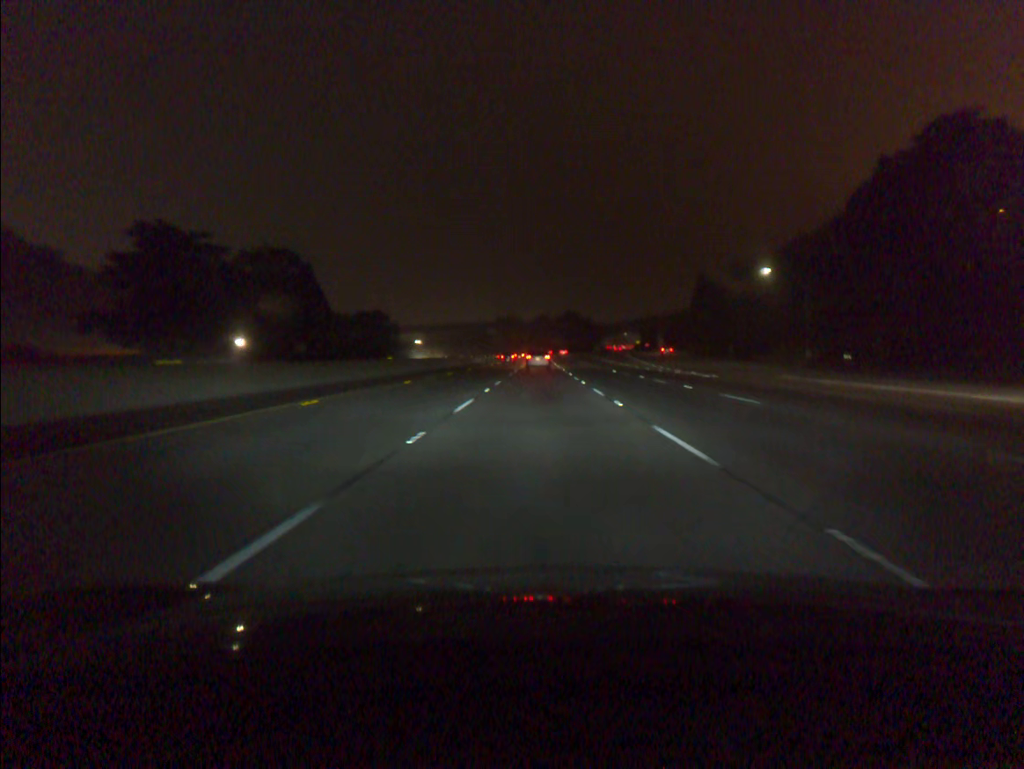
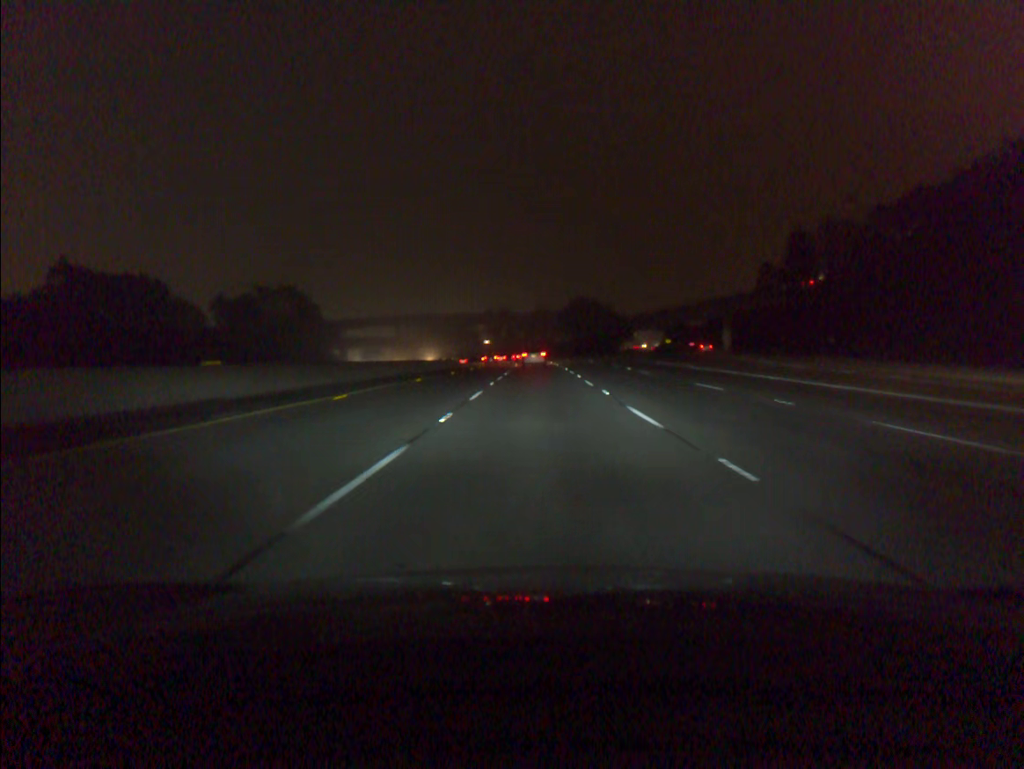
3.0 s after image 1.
(+0.1, +83.9) m; 0°
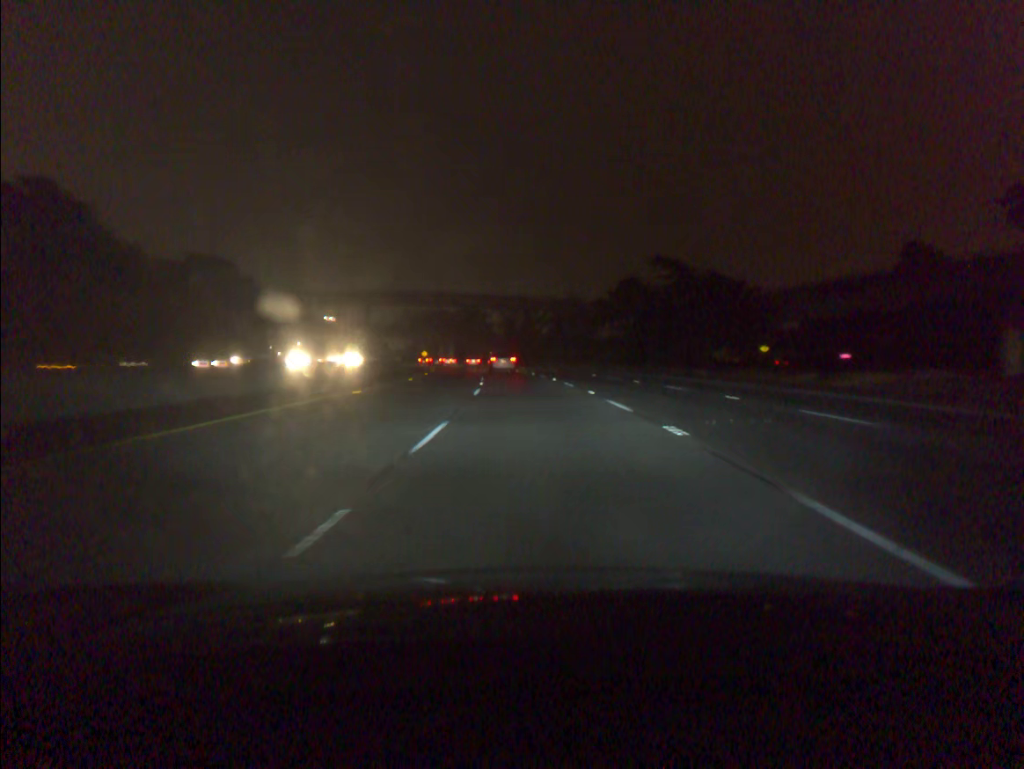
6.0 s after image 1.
(-0.8, +83.5) m; -2°
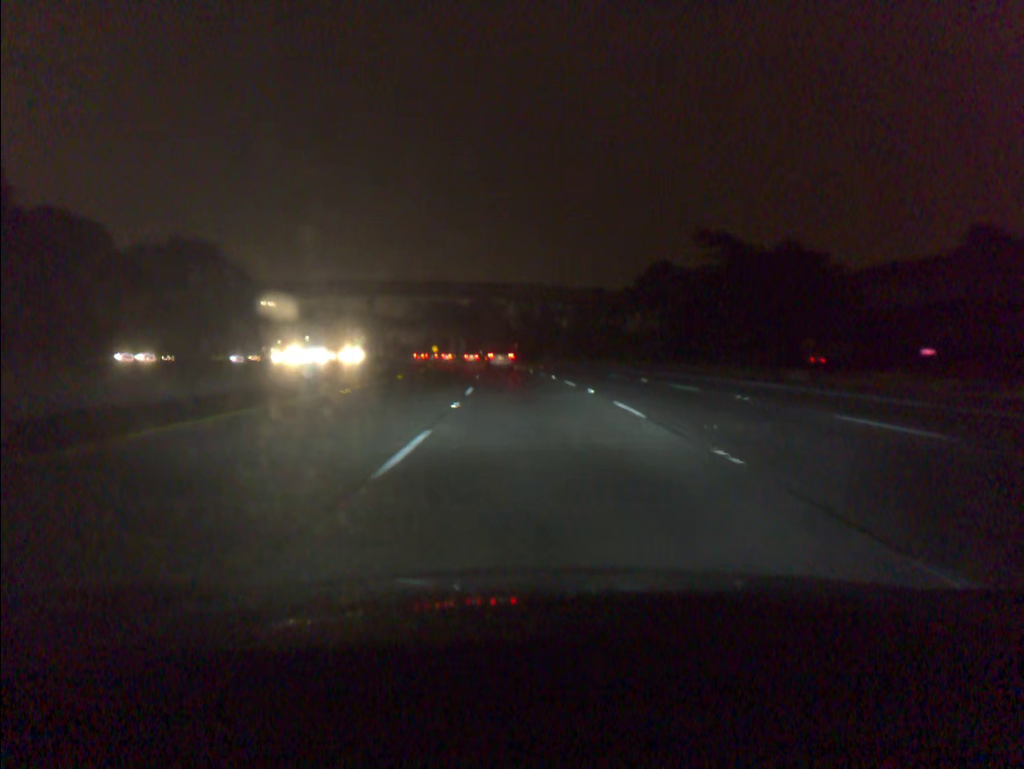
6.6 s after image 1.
(-0.2, +16.5) m; -1°
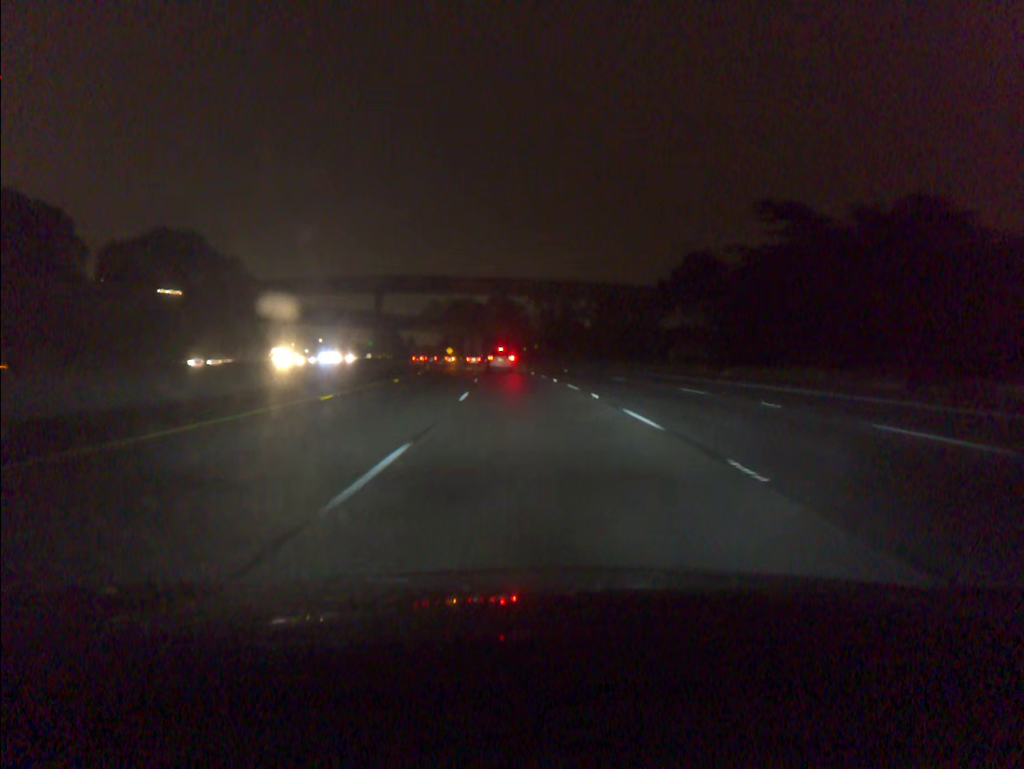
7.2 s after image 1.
(-0.2, +16.5) m; -2°
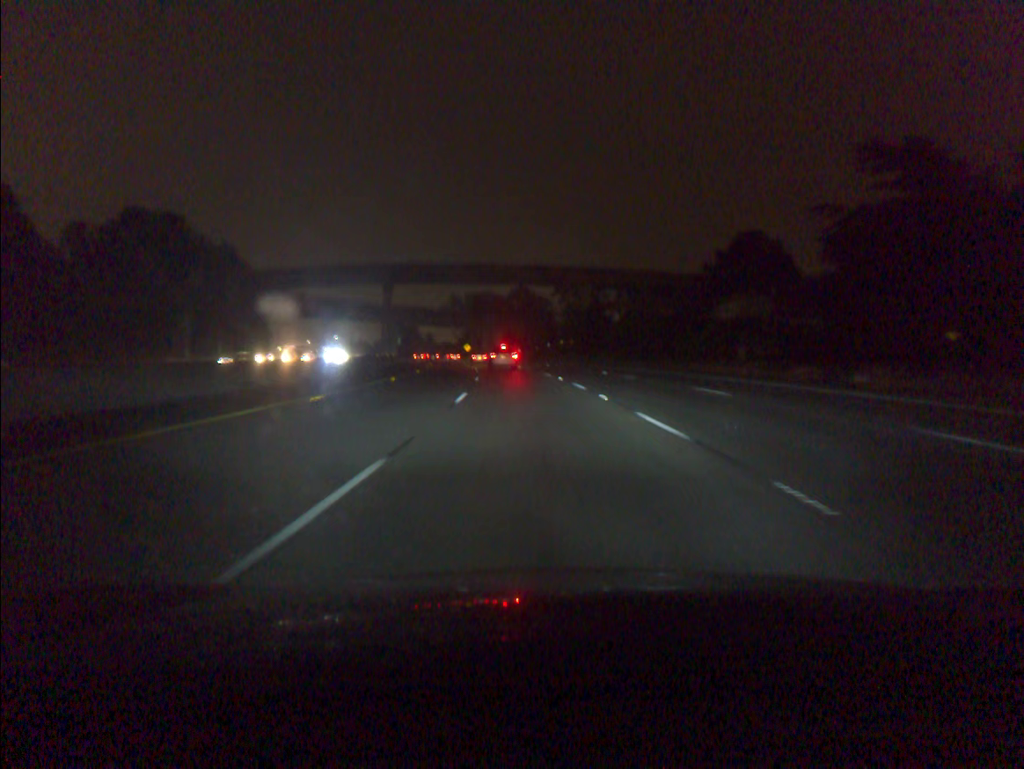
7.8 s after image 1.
(-0.2, +16.4) m; -2°
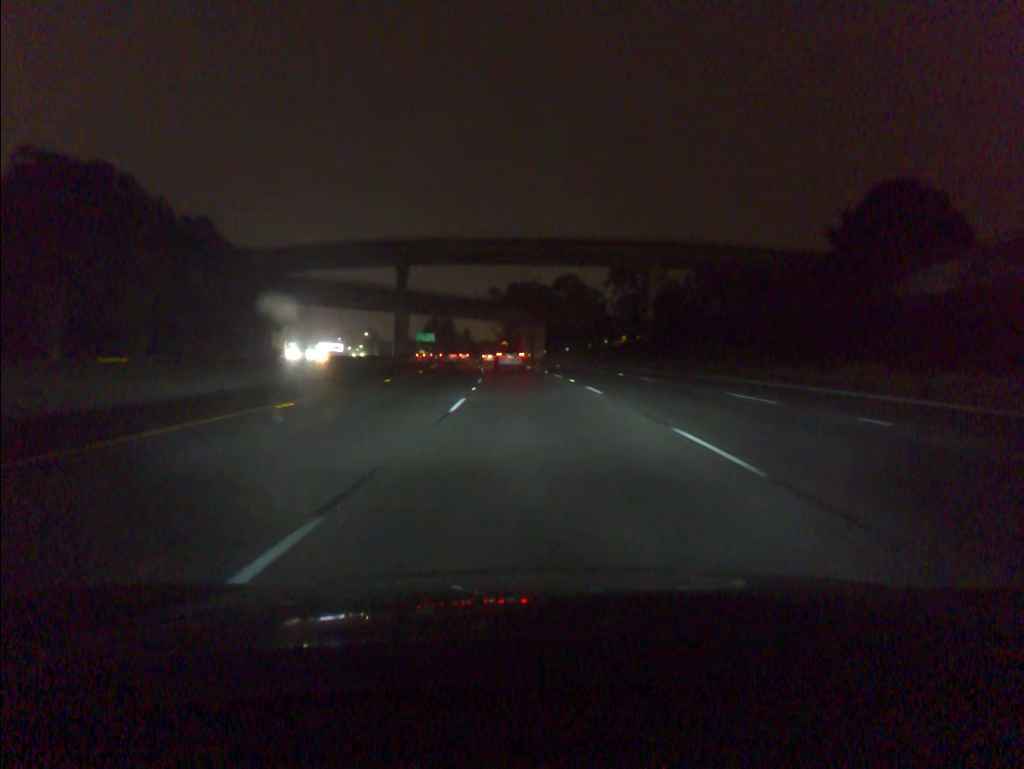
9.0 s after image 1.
(-1.0, +32.3) m; -3°
